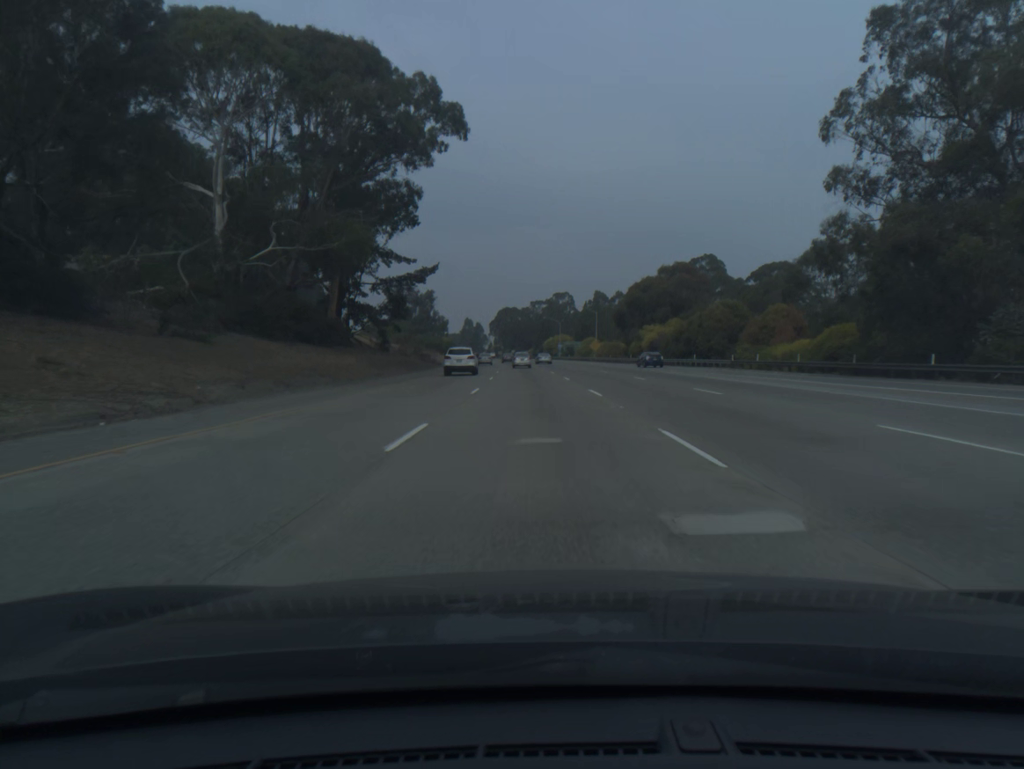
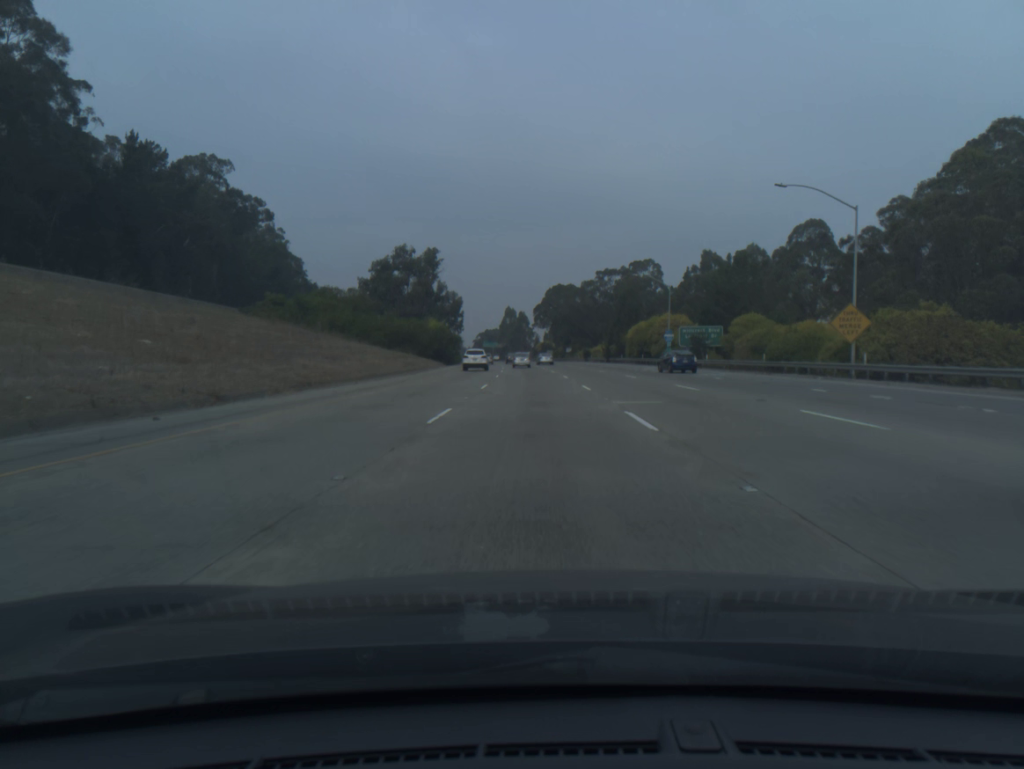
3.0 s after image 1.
(-3.4, +98.1) m; -4°
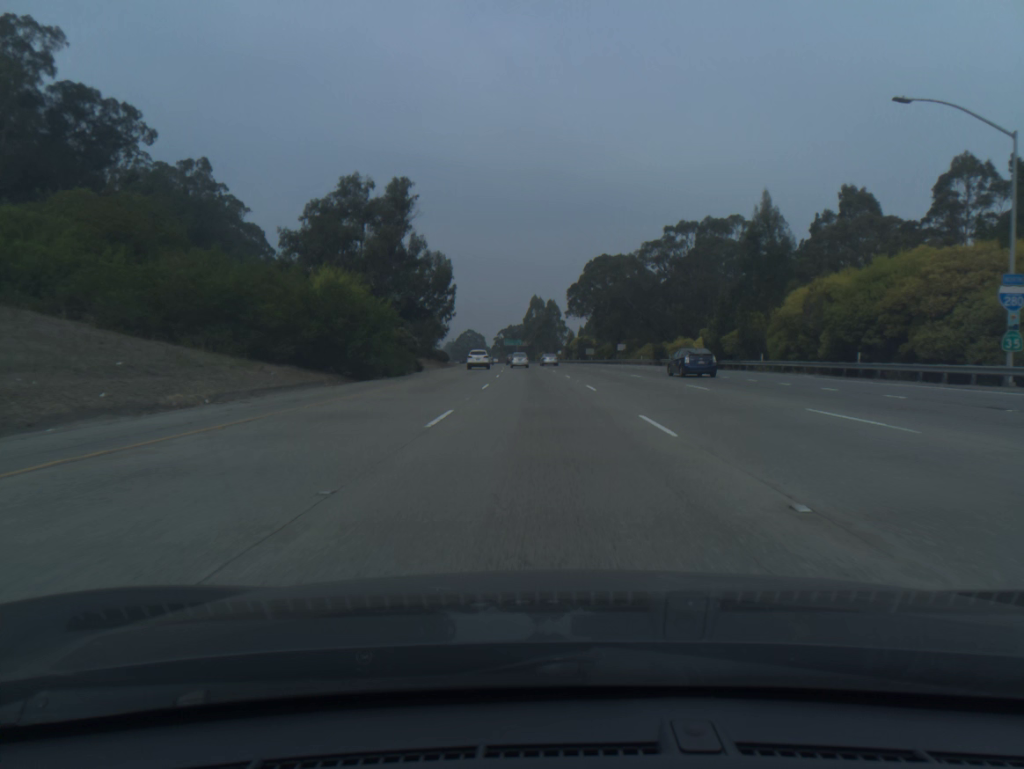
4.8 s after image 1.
(-1.2, +59.6) m; -2°
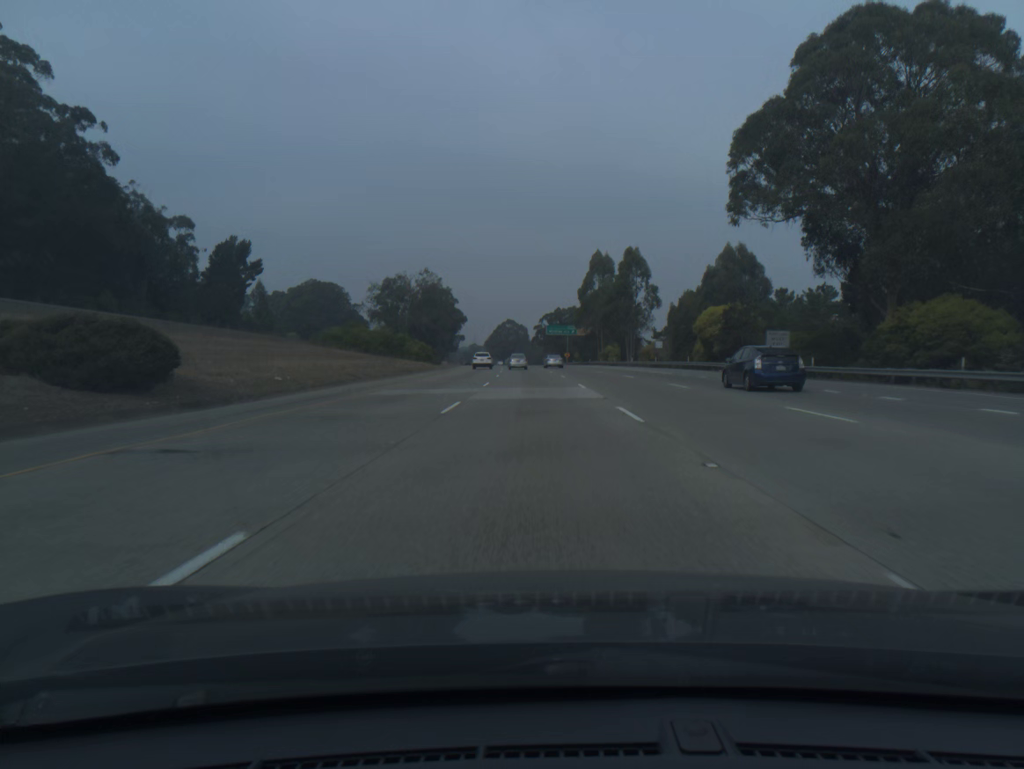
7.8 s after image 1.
(-3.0, +99.6) m; -4°
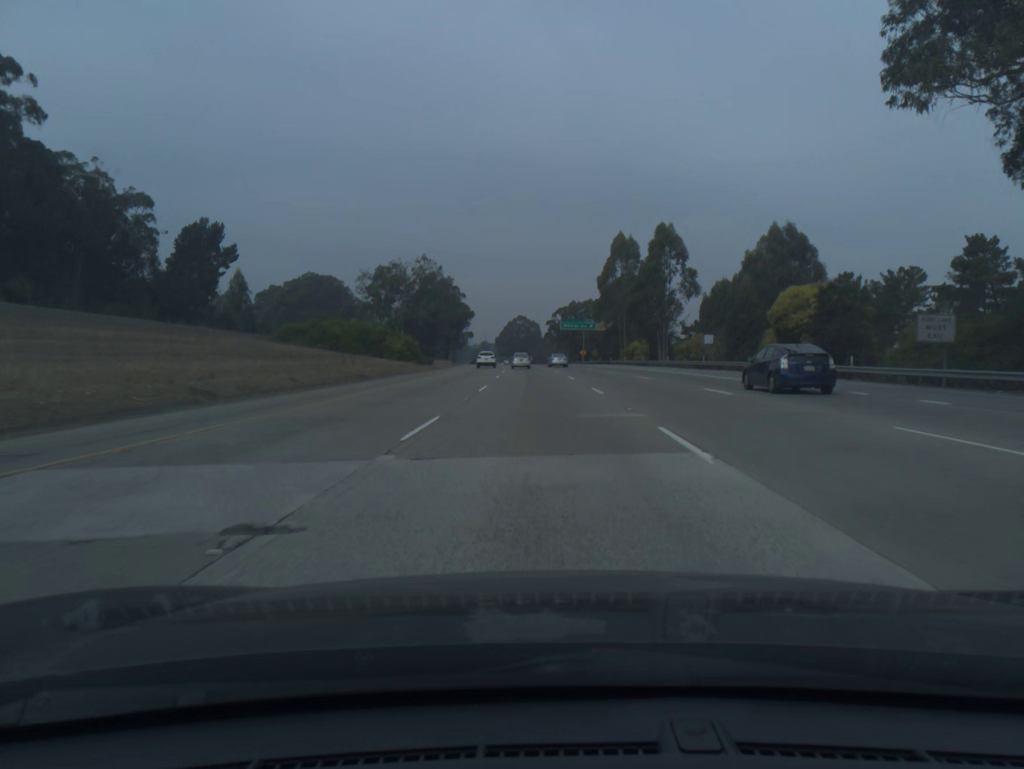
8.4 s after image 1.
(-0.1, +19.8) m; -1°
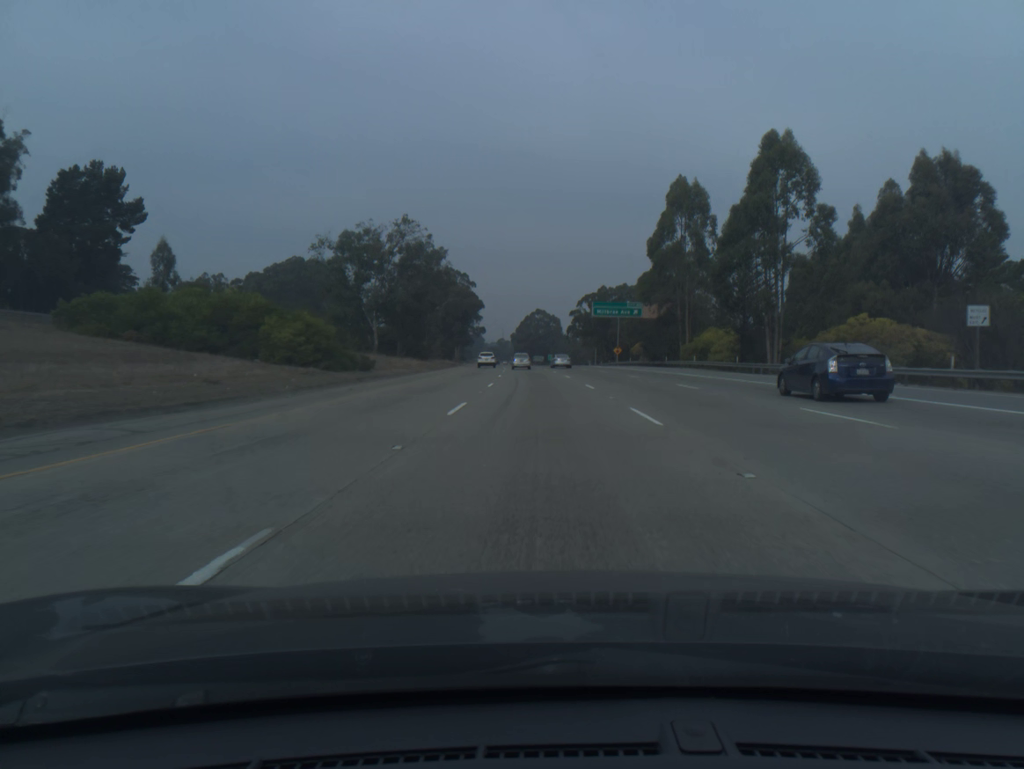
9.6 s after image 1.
(-0.5, +39.4) m; -1°
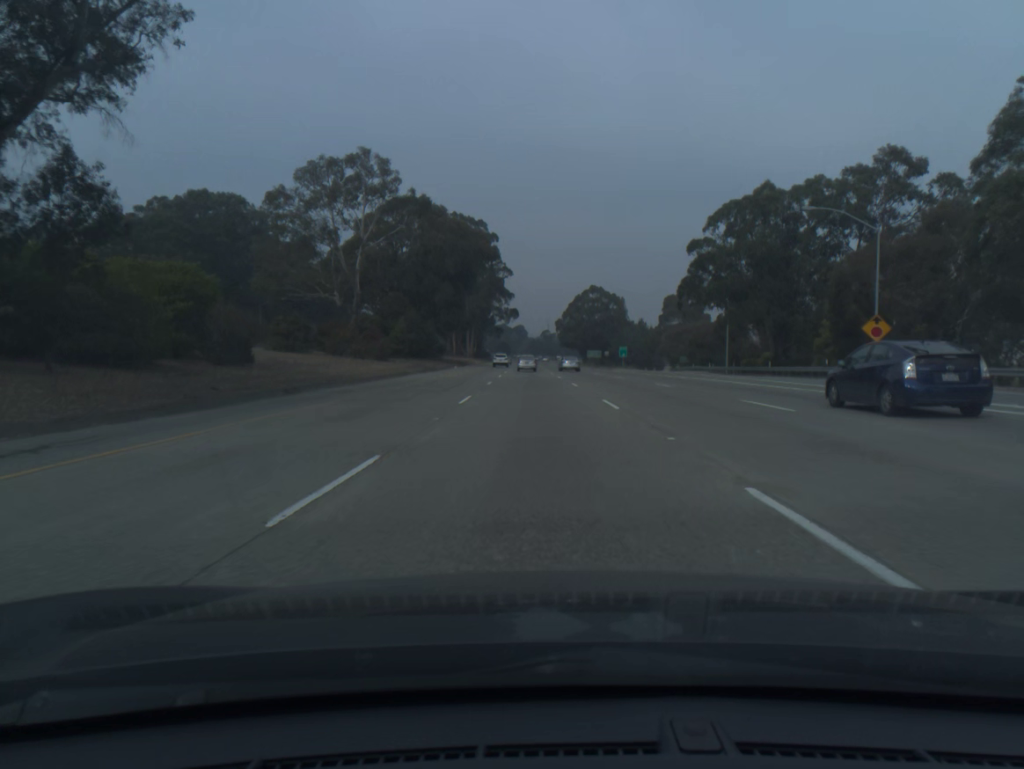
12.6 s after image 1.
(-2.7, +97.6) m; -3°
